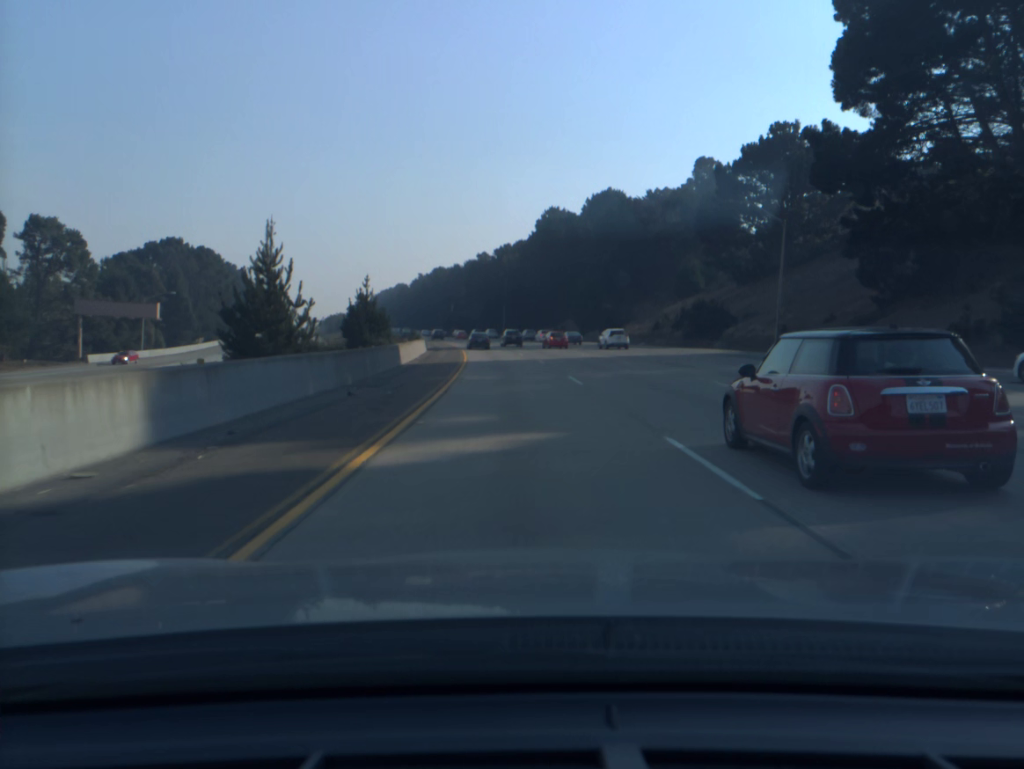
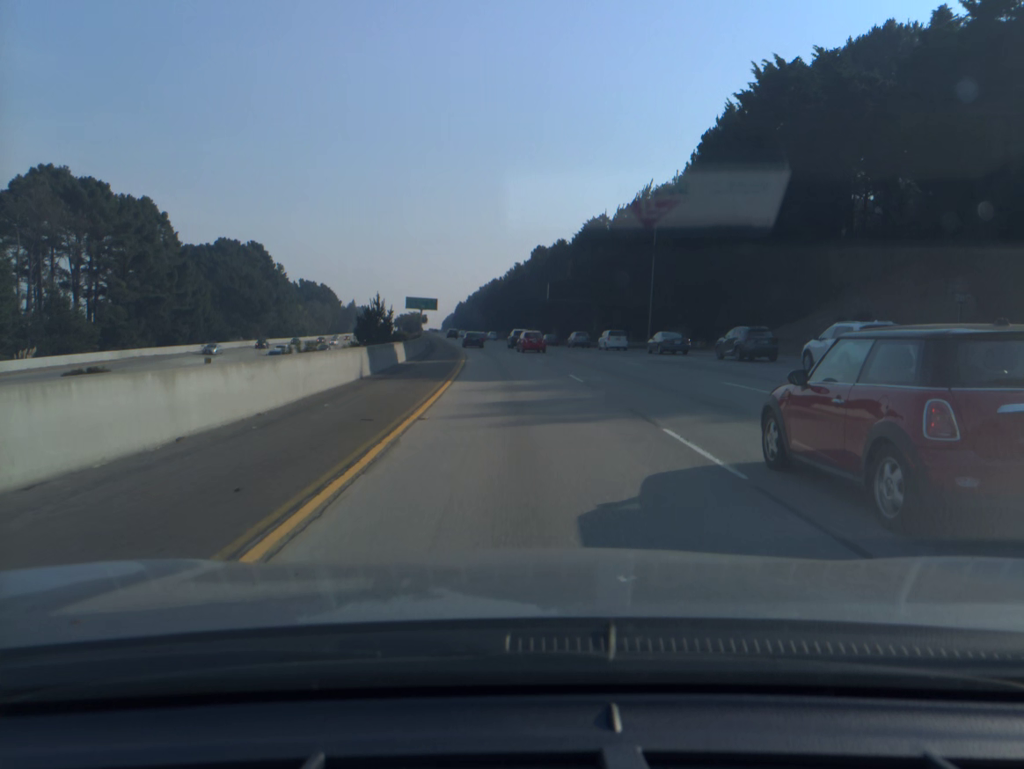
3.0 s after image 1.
(-5.9, +86.6) m; -8°
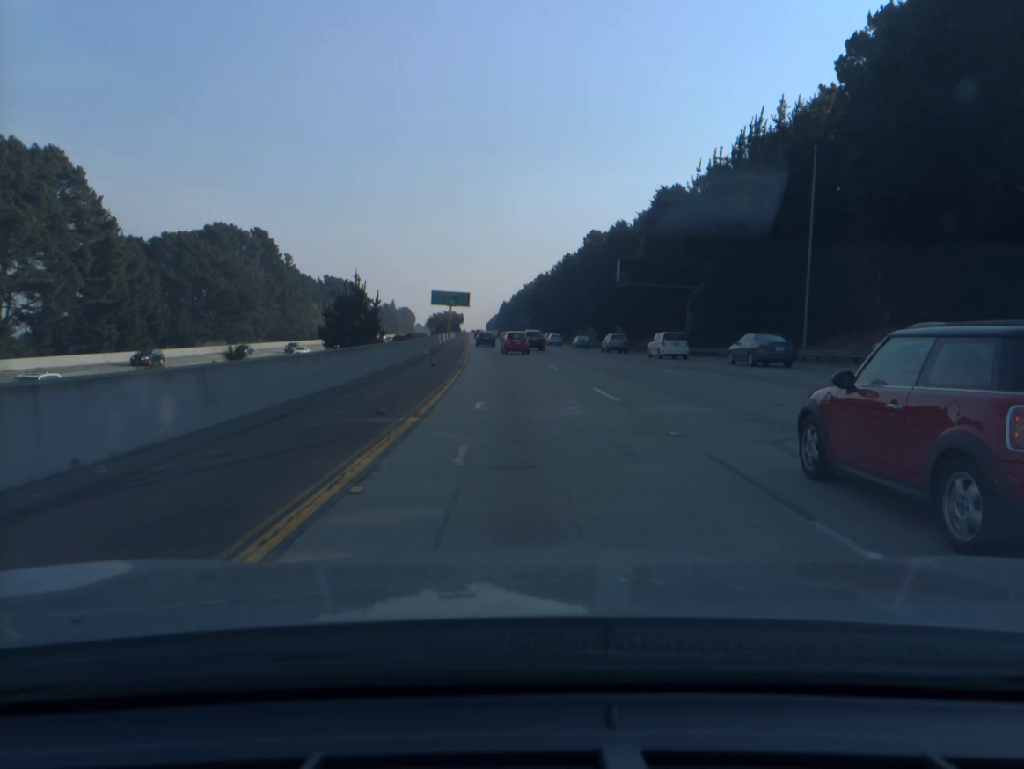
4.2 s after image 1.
(-1.0, +35.2) m; -3°
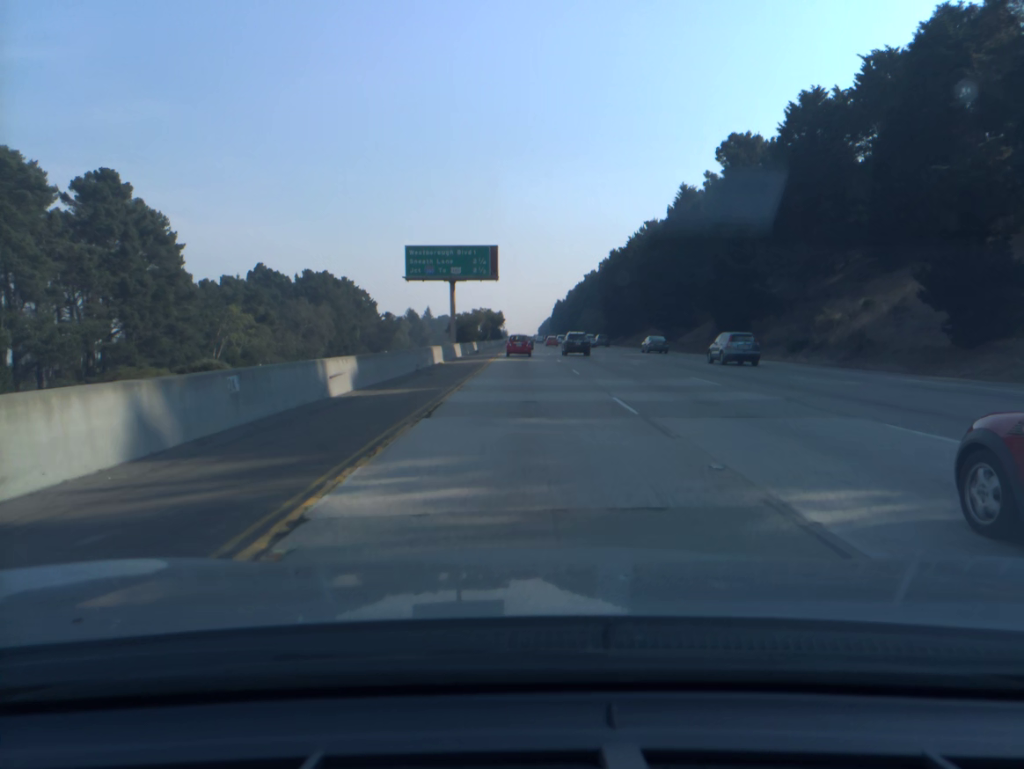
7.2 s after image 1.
(-4.4, +89.2) m; -4°
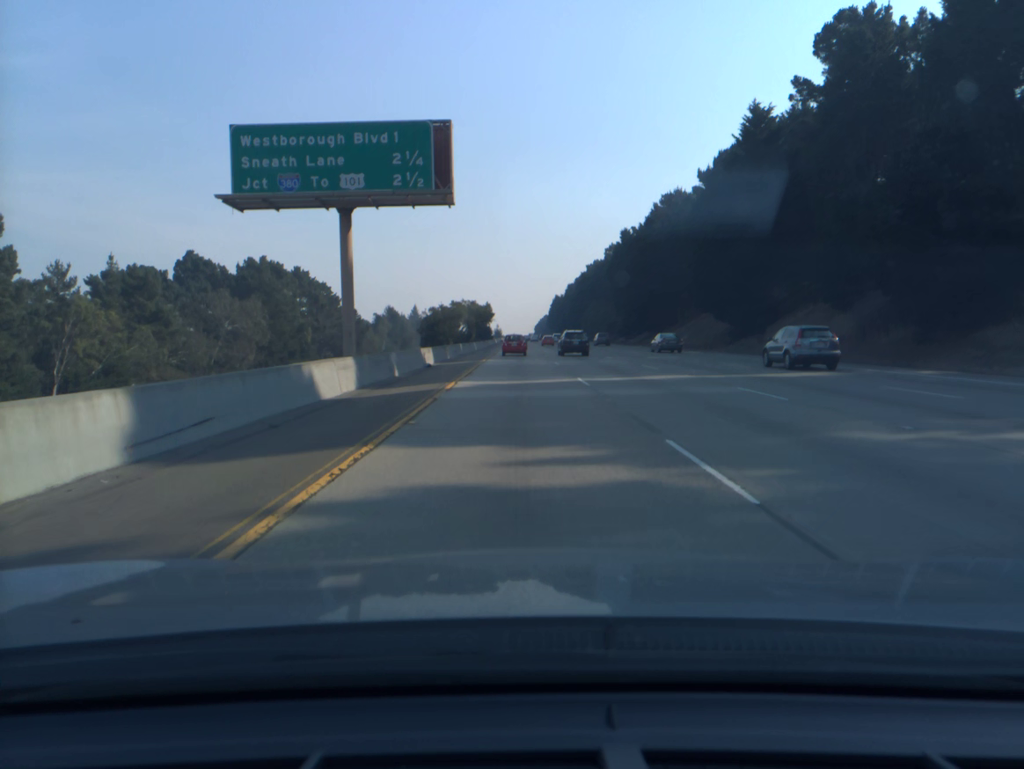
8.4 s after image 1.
(+0.1, +36.5) m; 0°
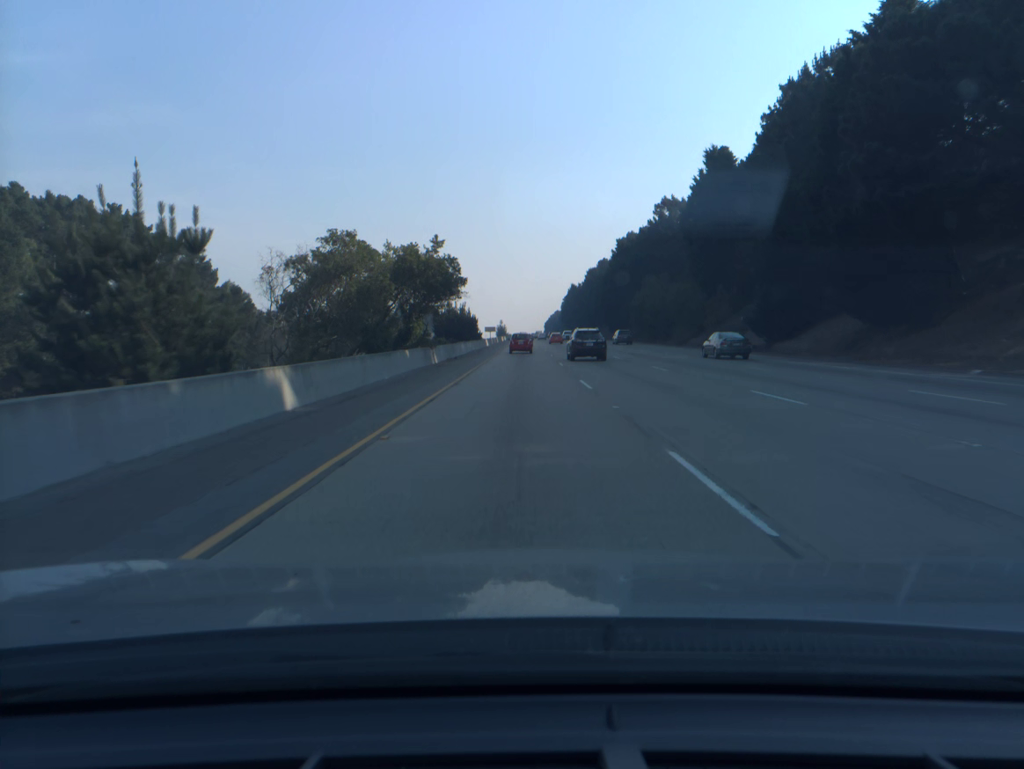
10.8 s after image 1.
(-0.3, +74.4) m; -1°
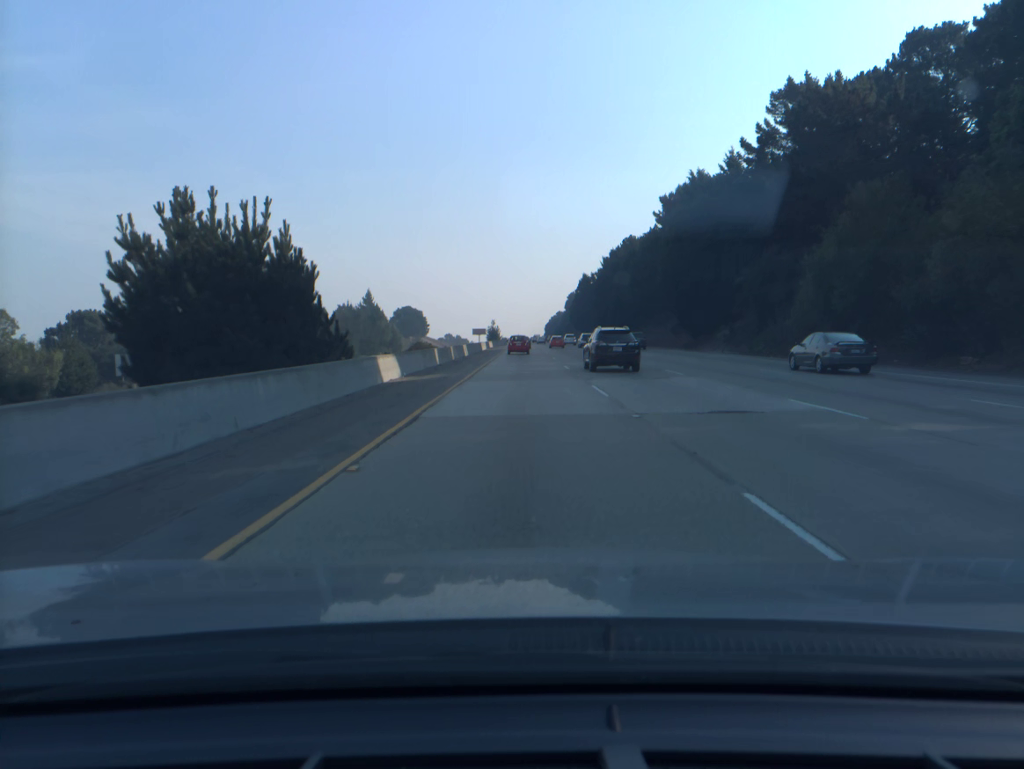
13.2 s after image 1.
(0.0, +75.4) m; 0°
